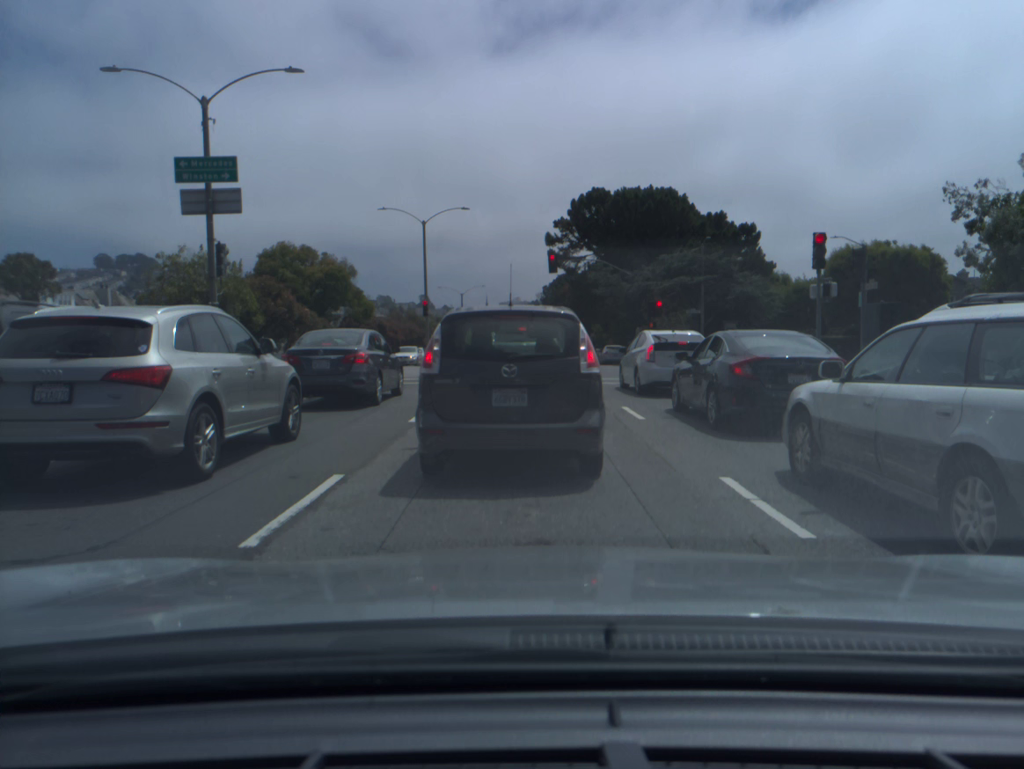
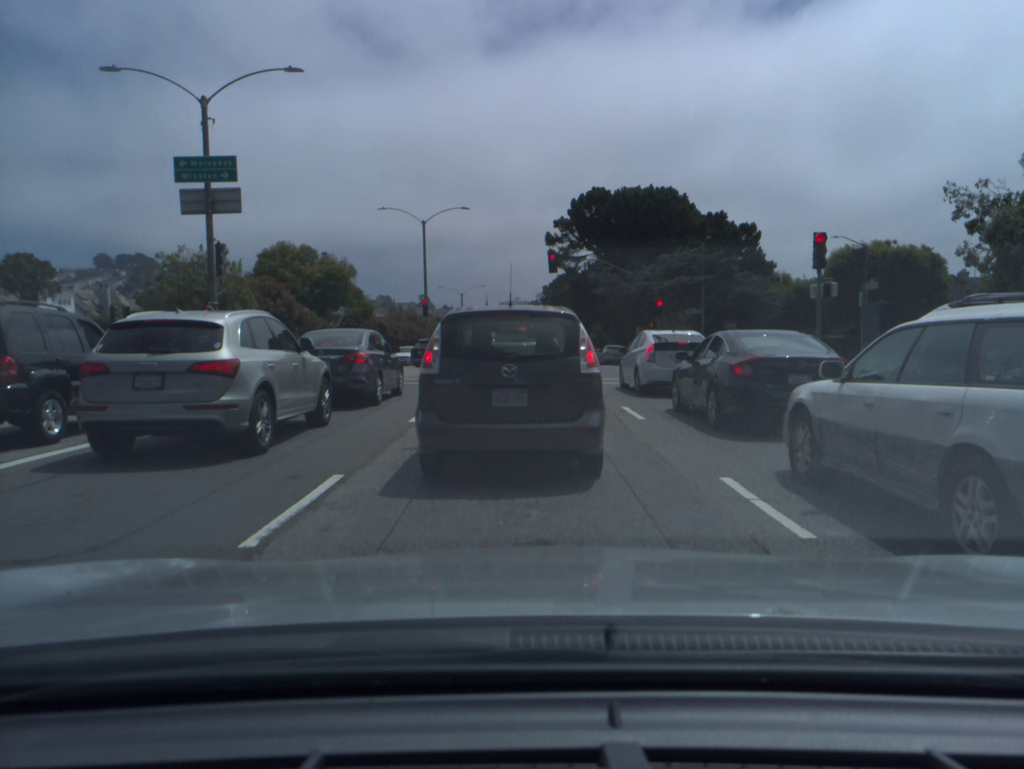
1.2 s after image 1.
(0.0, 0.0) m; 0°
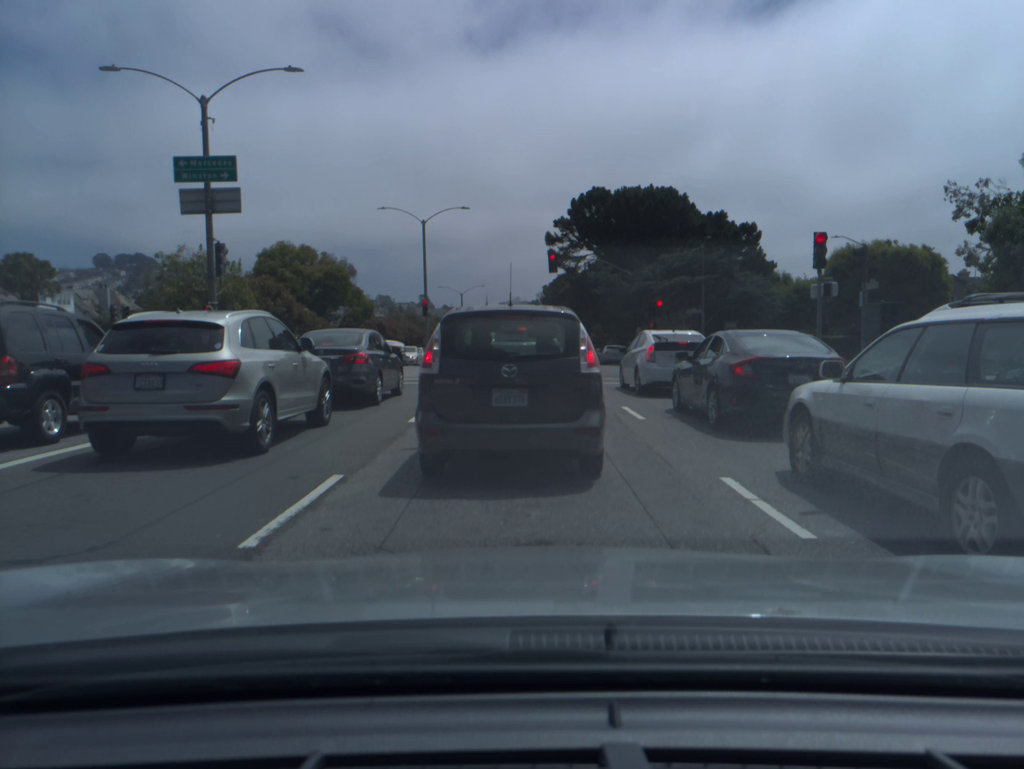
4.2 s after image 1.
(0.0, 0.0) m; 0°
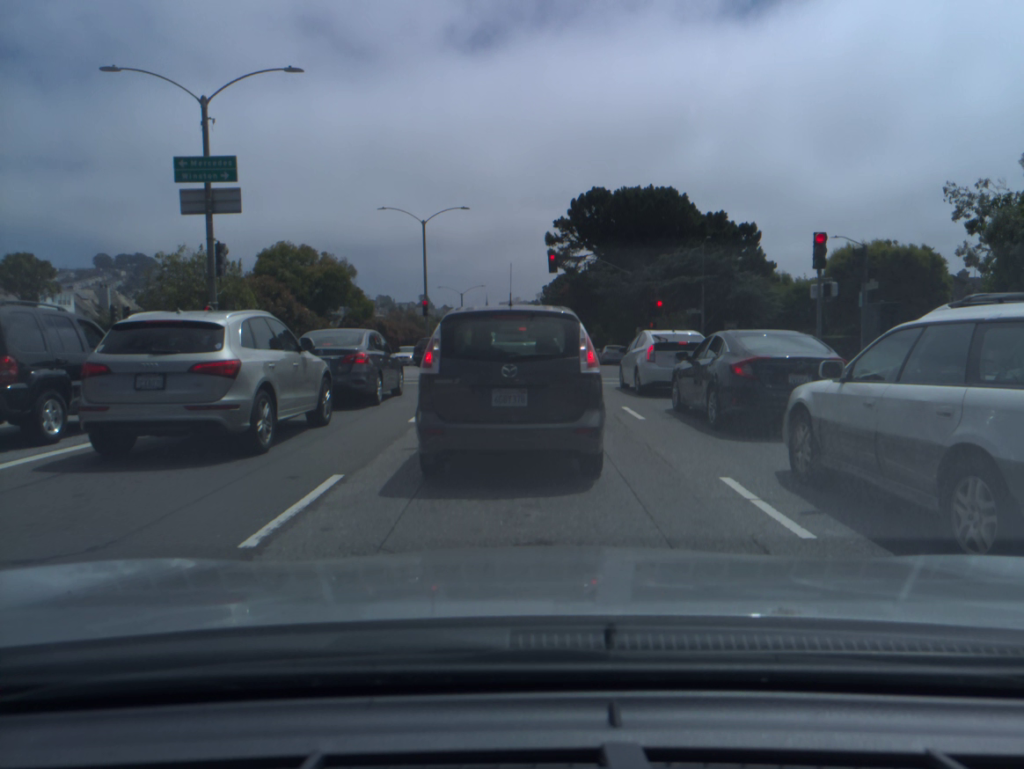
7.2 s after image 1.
(0.0, 0.0) m; 0°
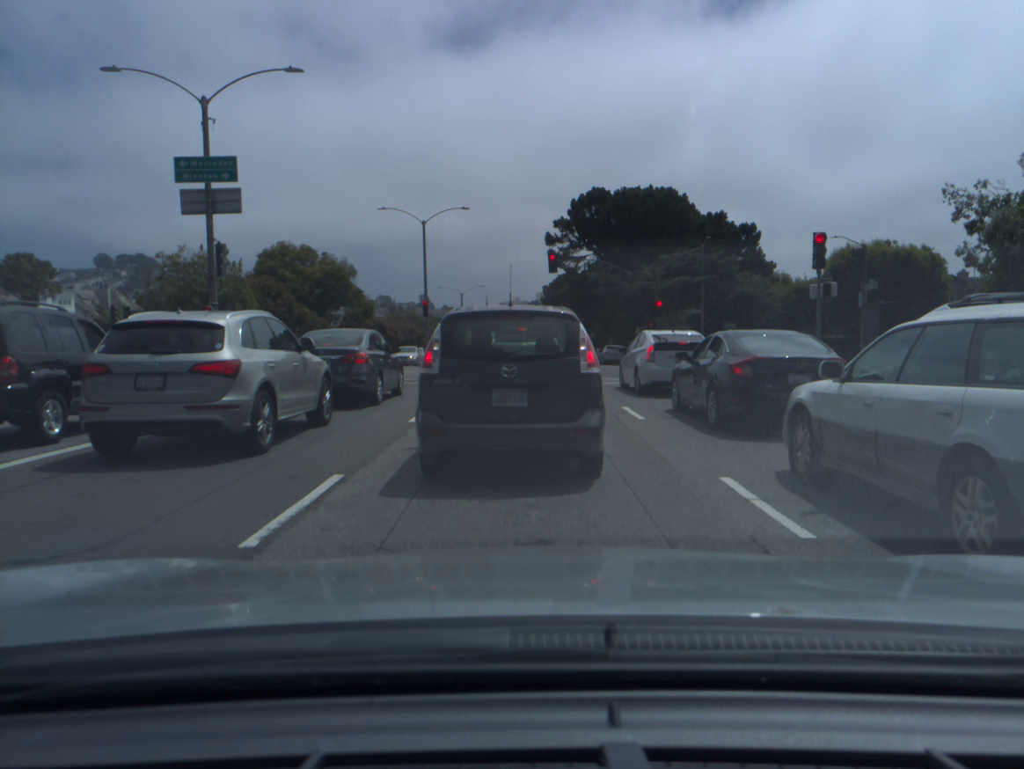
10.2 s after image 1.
(0.0, 0.0) m; 0°
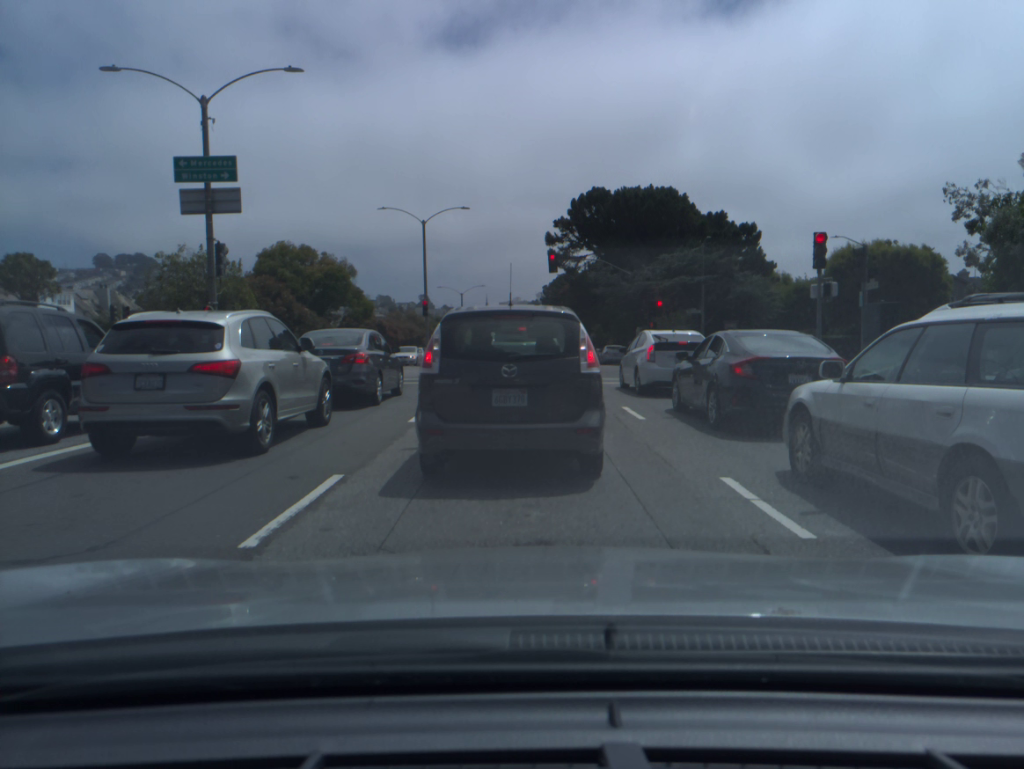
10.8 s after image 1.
(0.0, 0.0) m; 0°
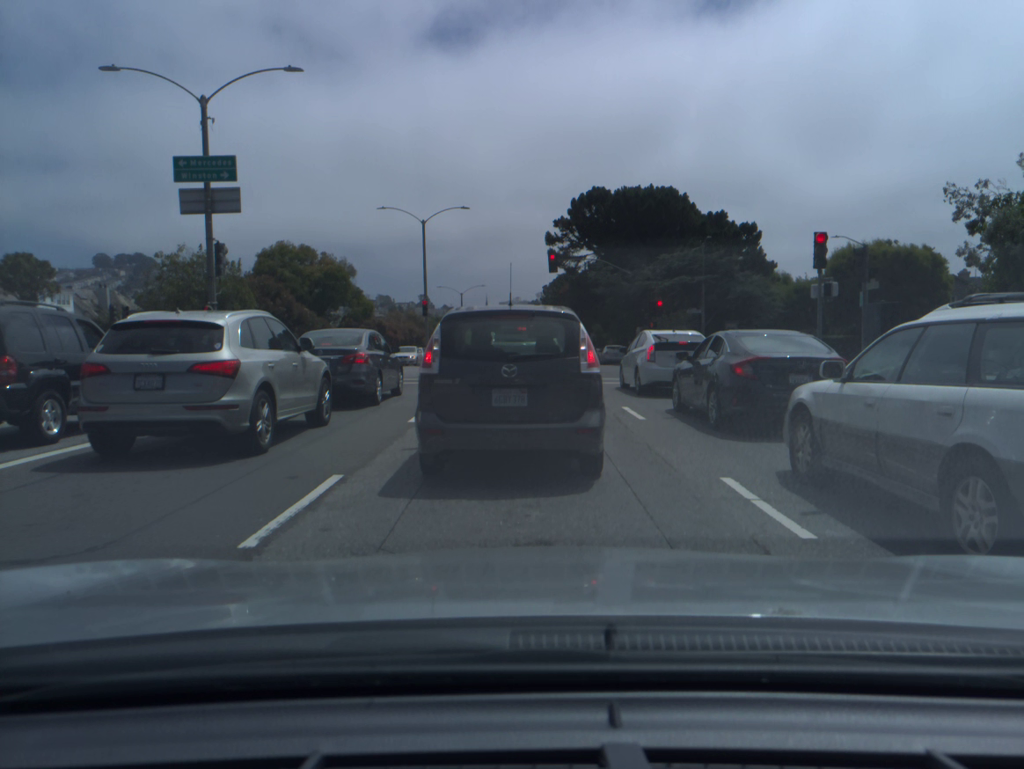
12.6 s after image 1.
(0.0, 0.0) m; 0°
